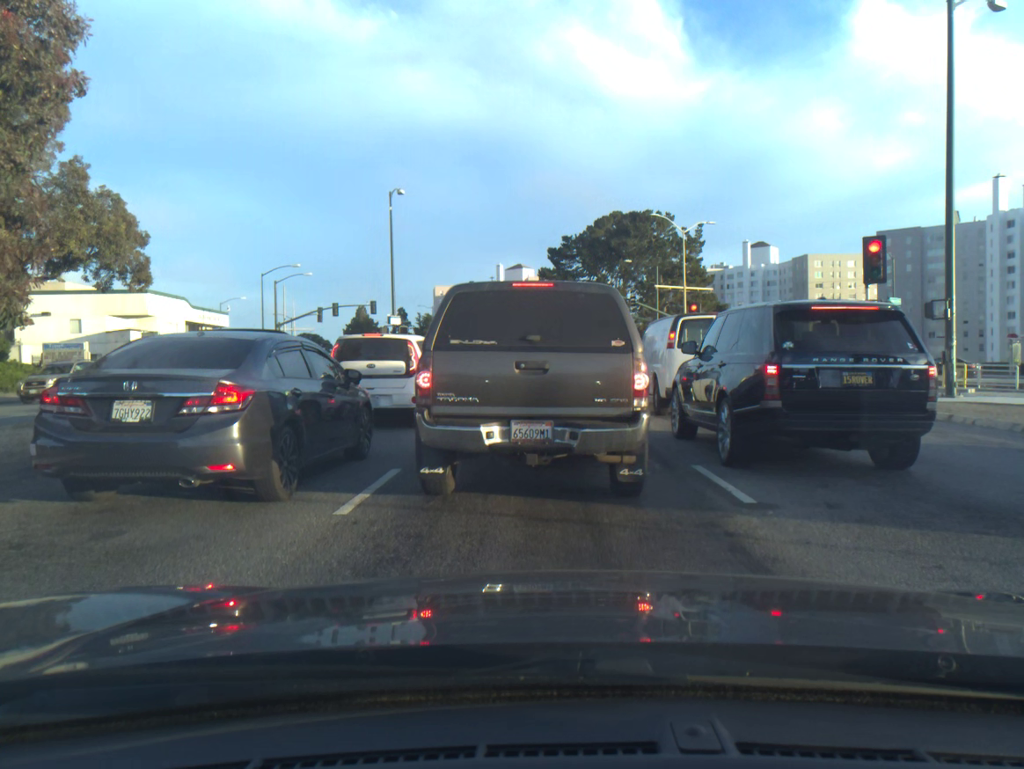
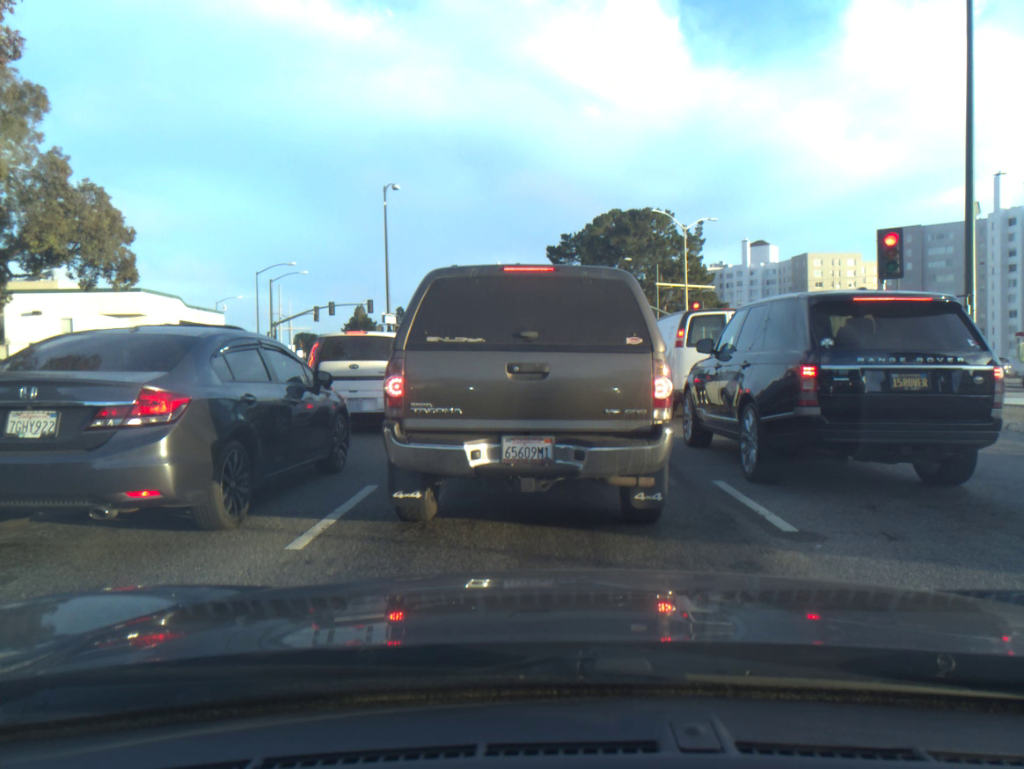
(0.0, +1.1) m; 0°
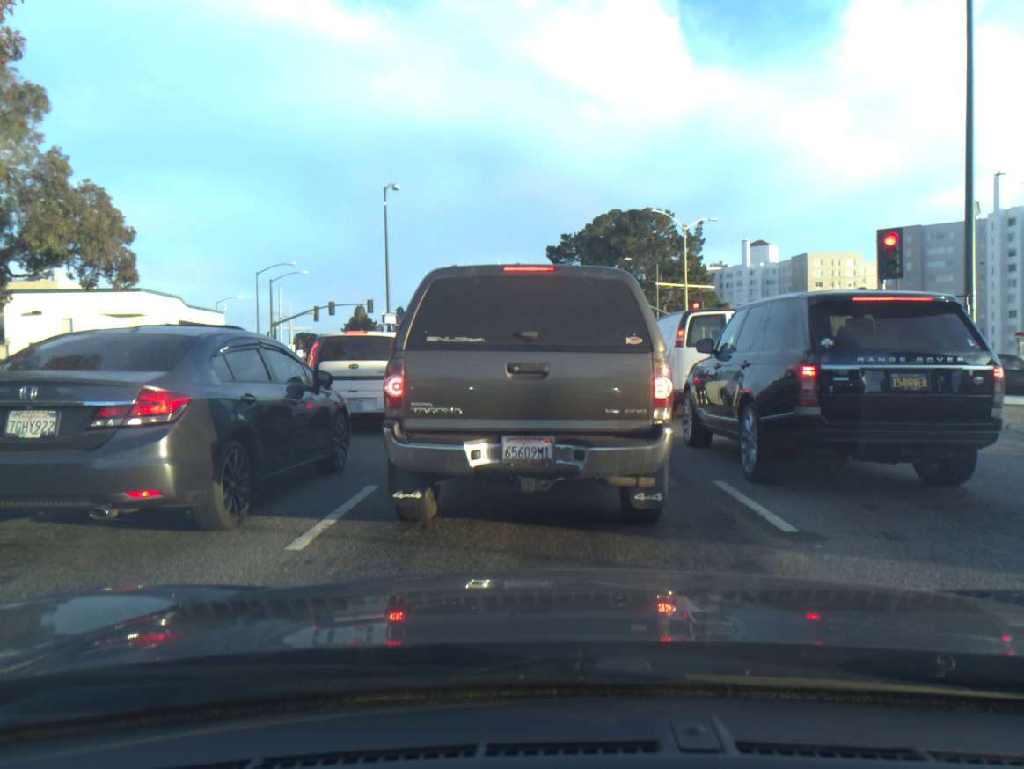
(0.0, 0.0) m; 0°
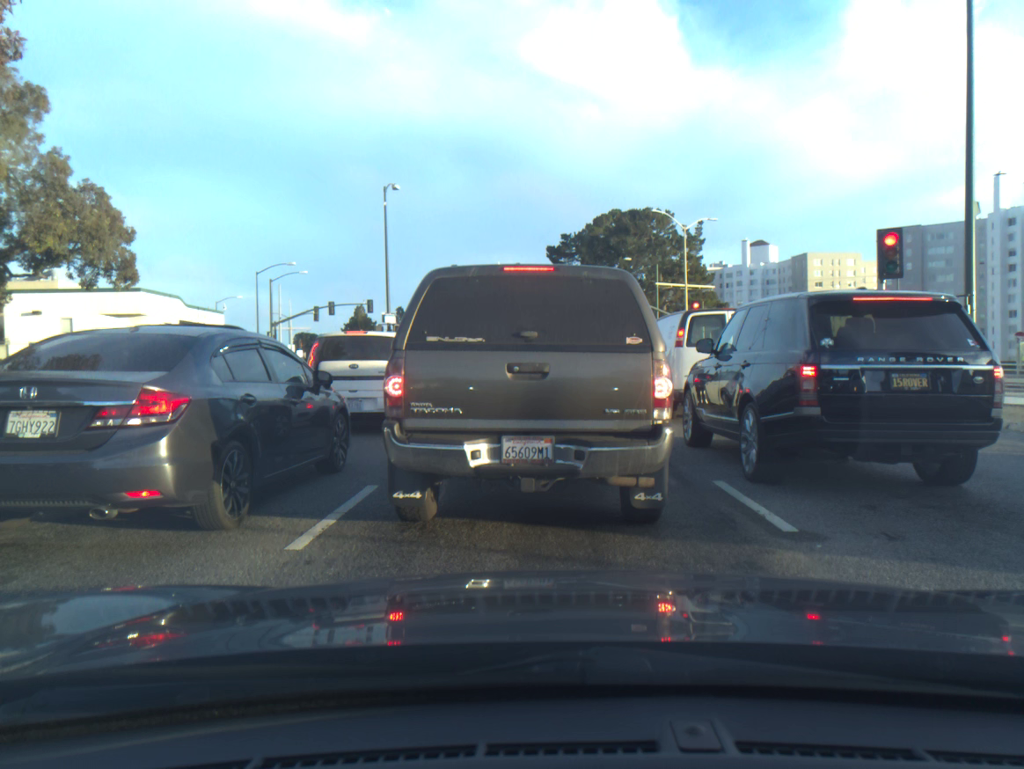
(0.0, 0.0) m; 0°
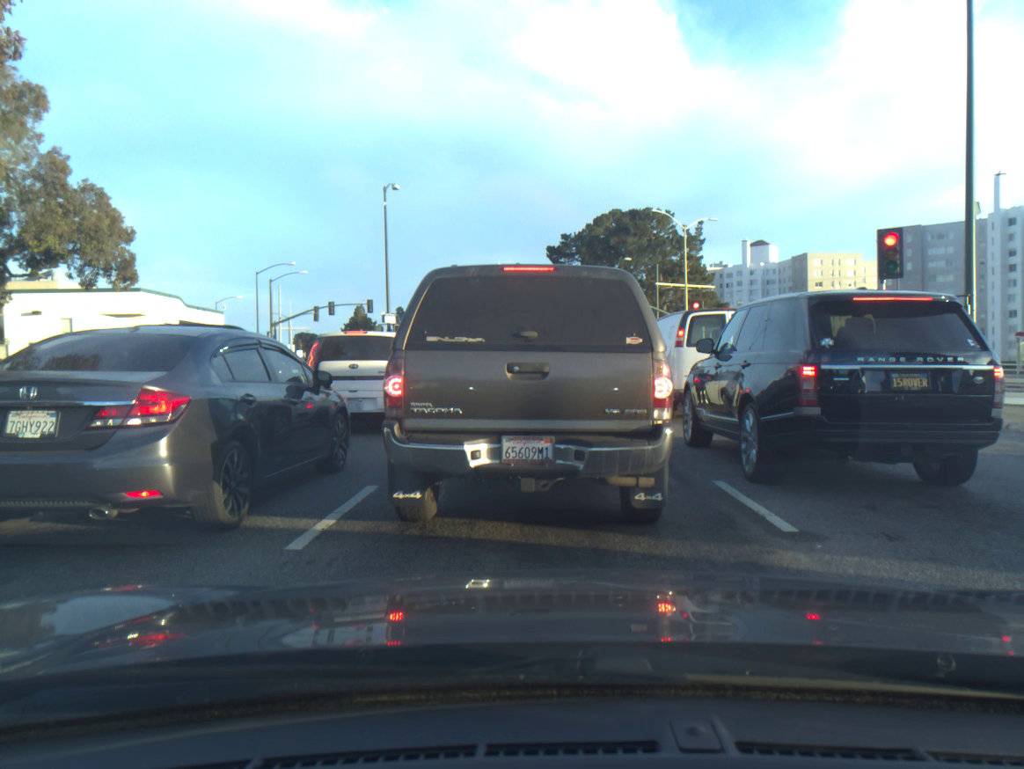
(0.0, 0.0) m; 0°
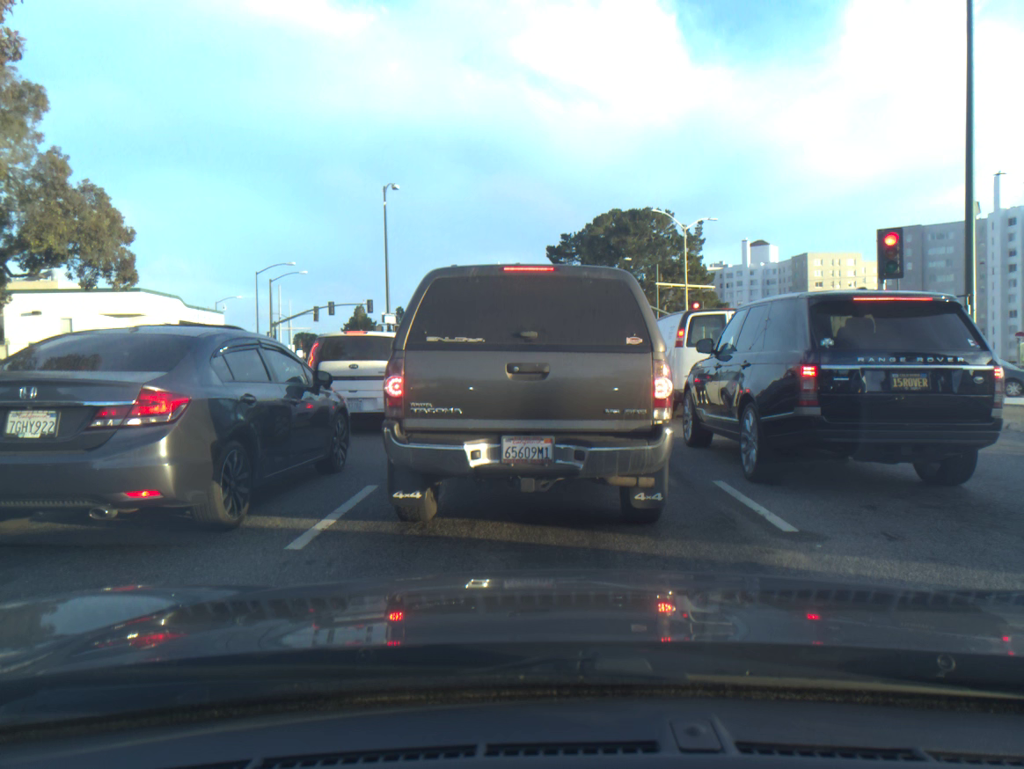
(0.0, 0.0) m; 0°
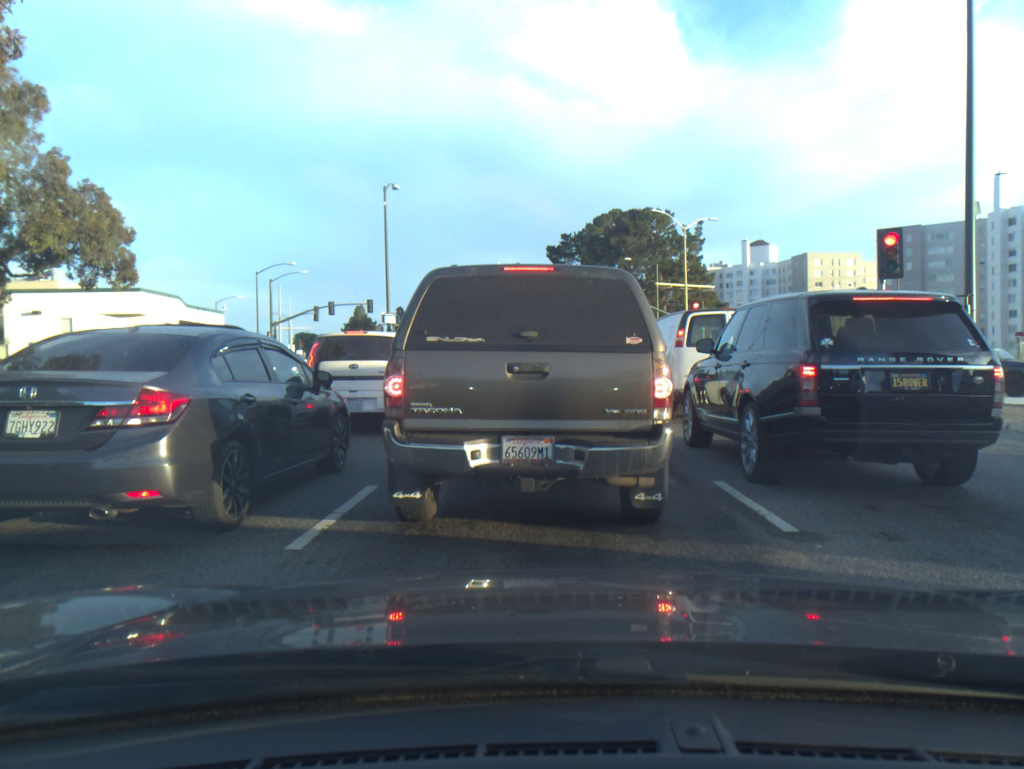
(0.0, 0.0) m; 0°
